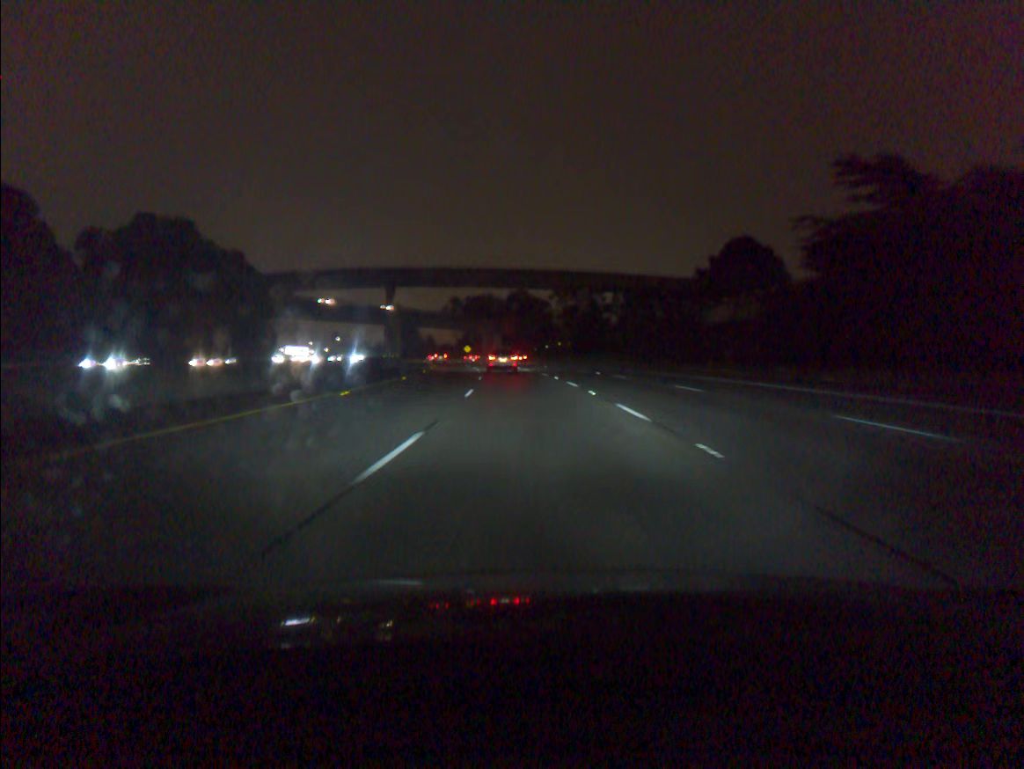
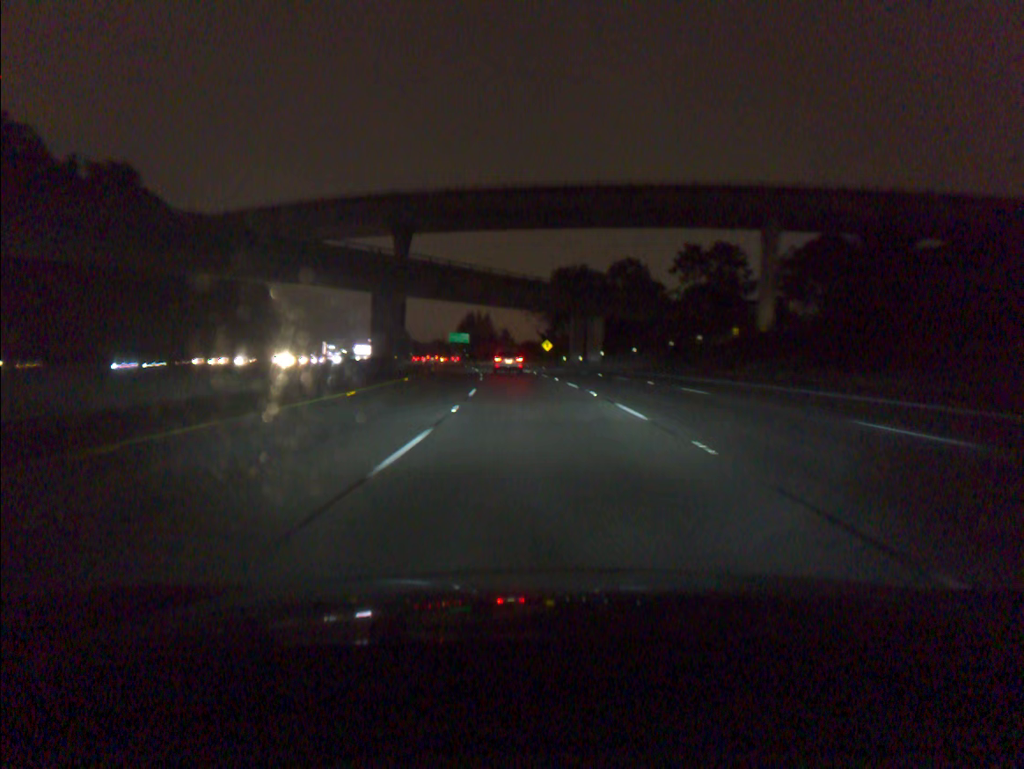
(-4.3, +72.4) m; -7°
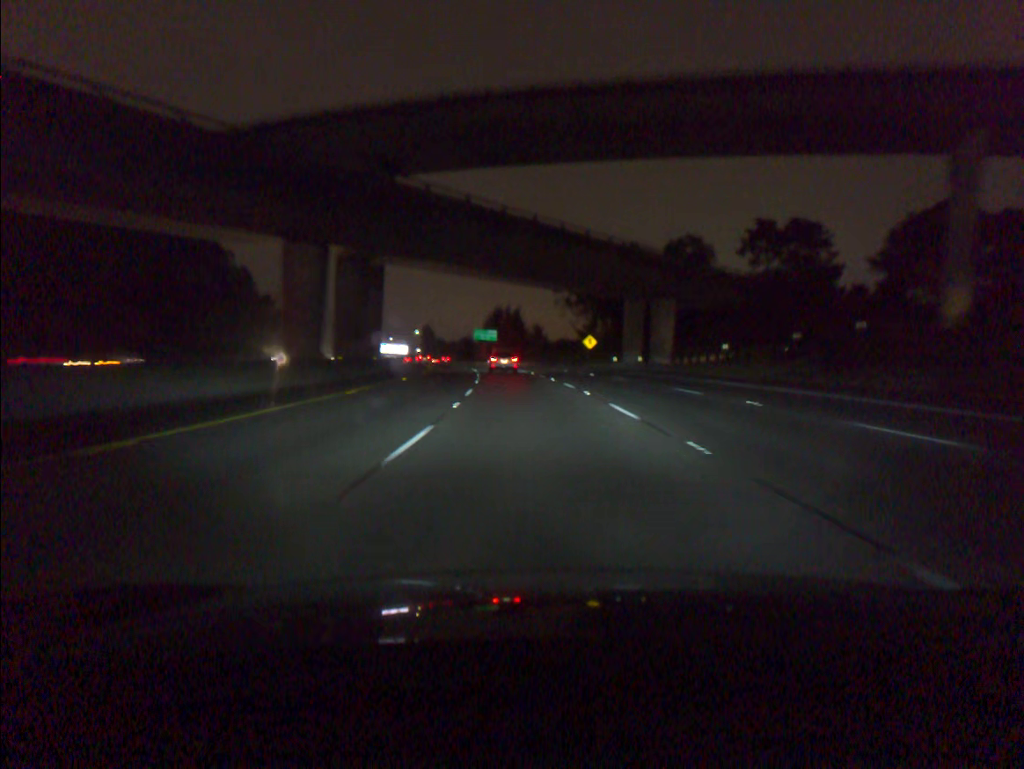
(-0.6, +28.9) m; -3°
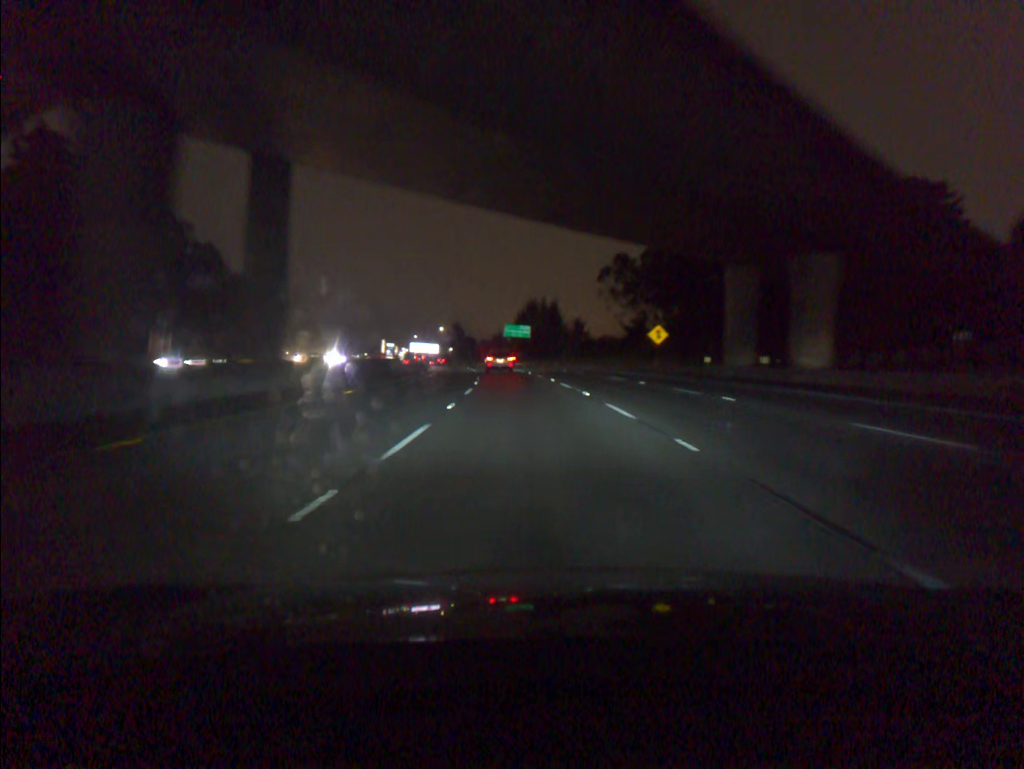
(-0.7, +29.0) m; -3°
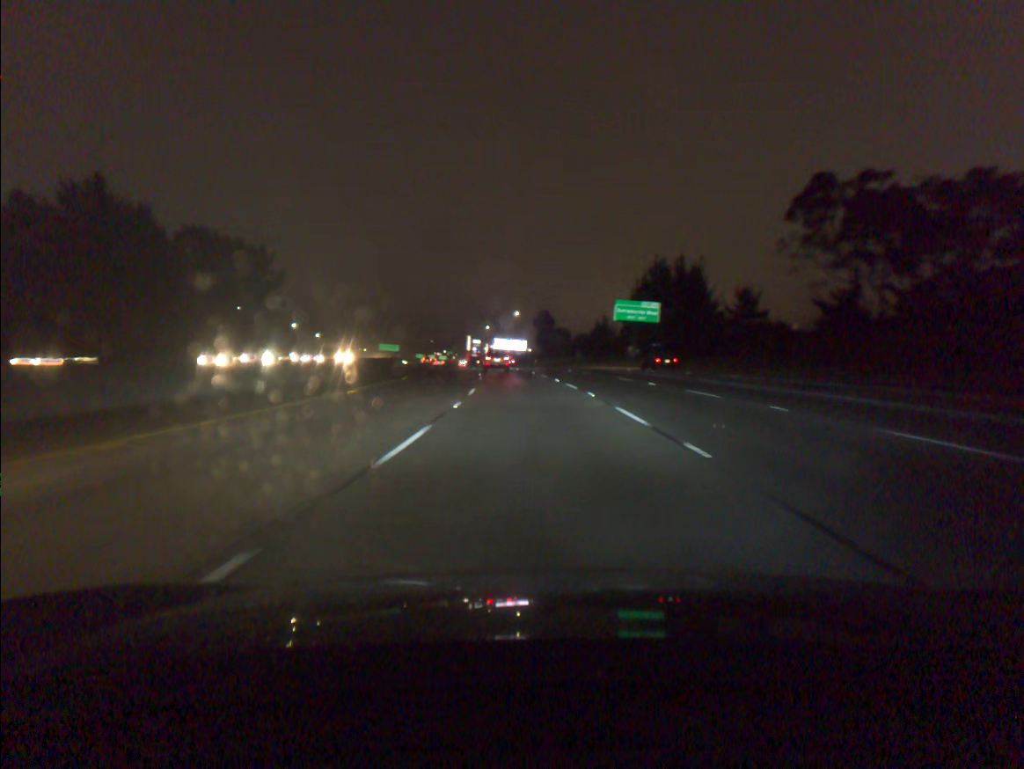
(-4.5, +73.6) m; -7°
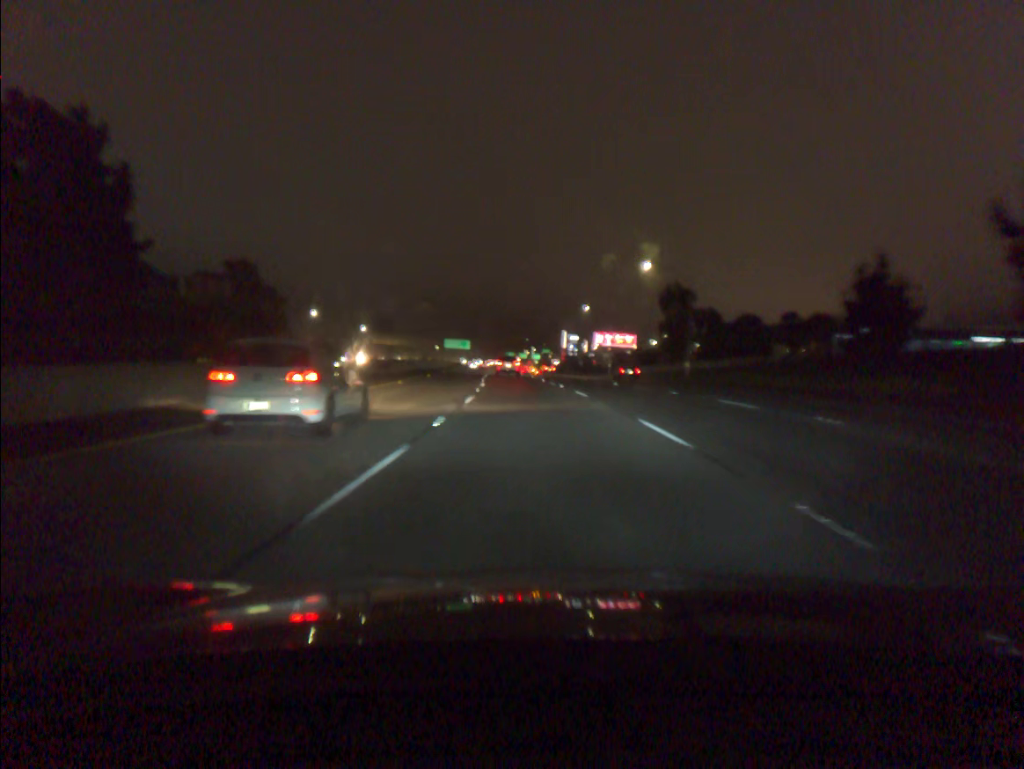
(-4.8, +75.9) m; -7°
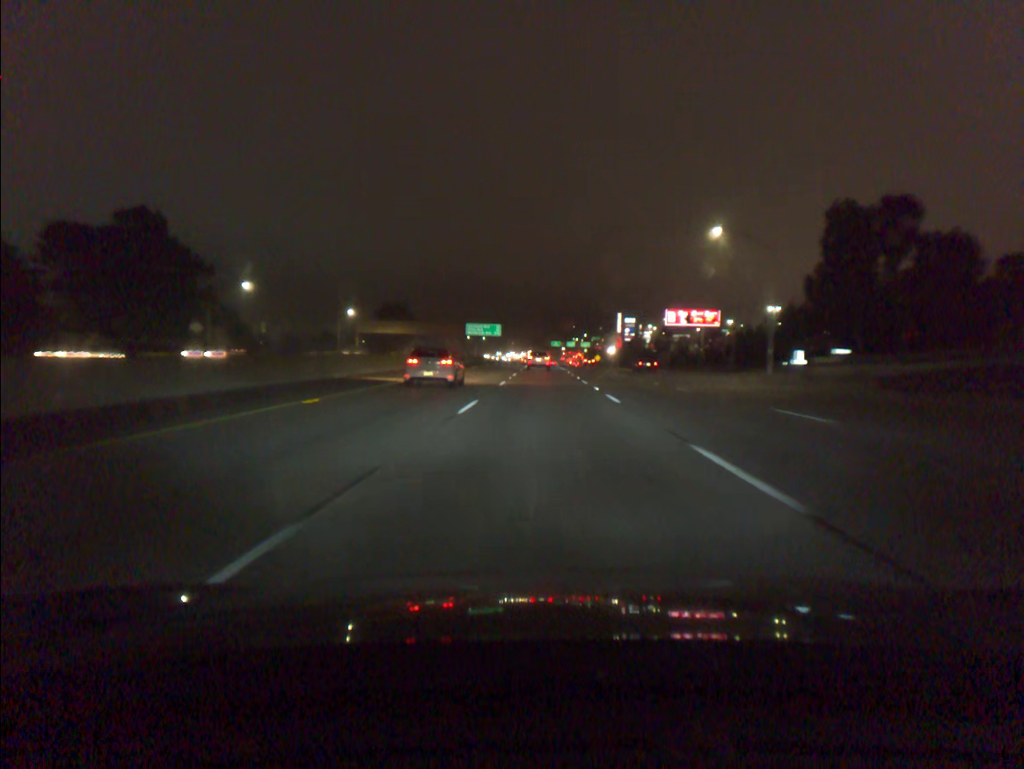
(-2.3, +62.5) m; -3°
